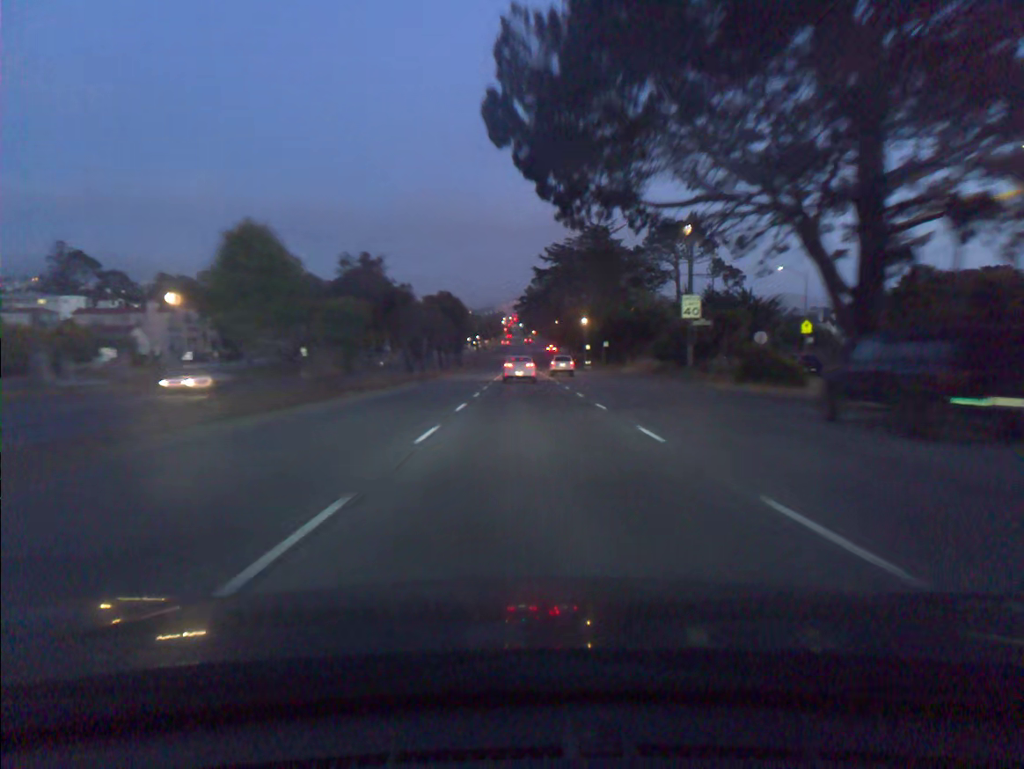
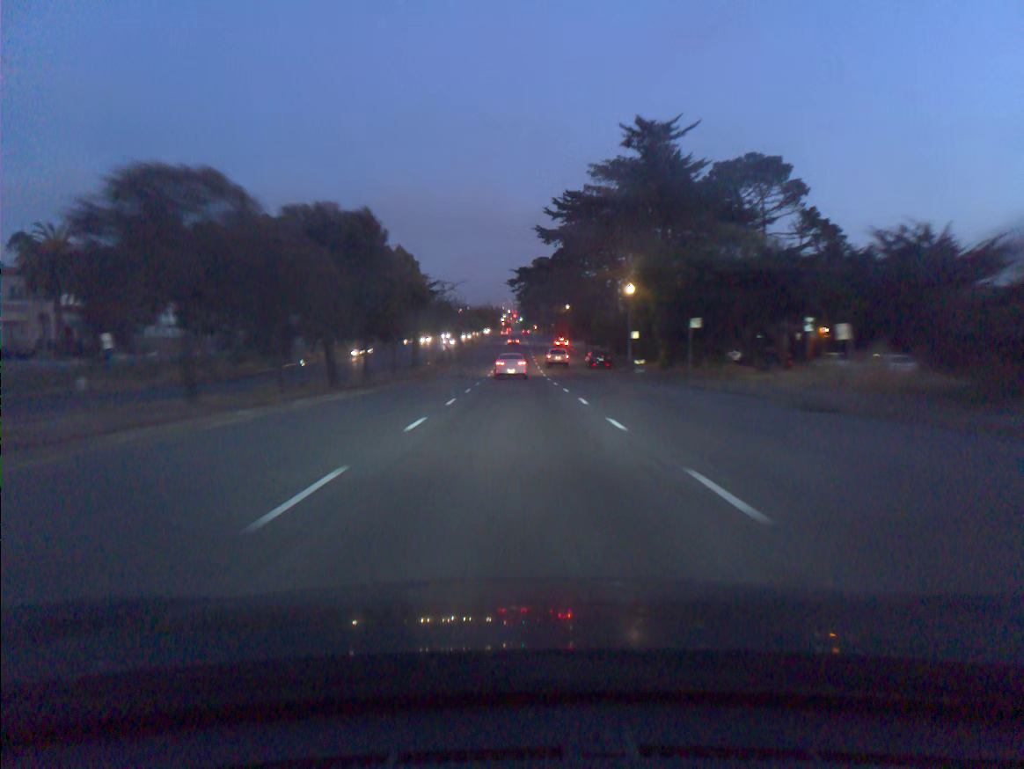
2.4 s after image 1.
(+0.3, +42.6) m; 0°
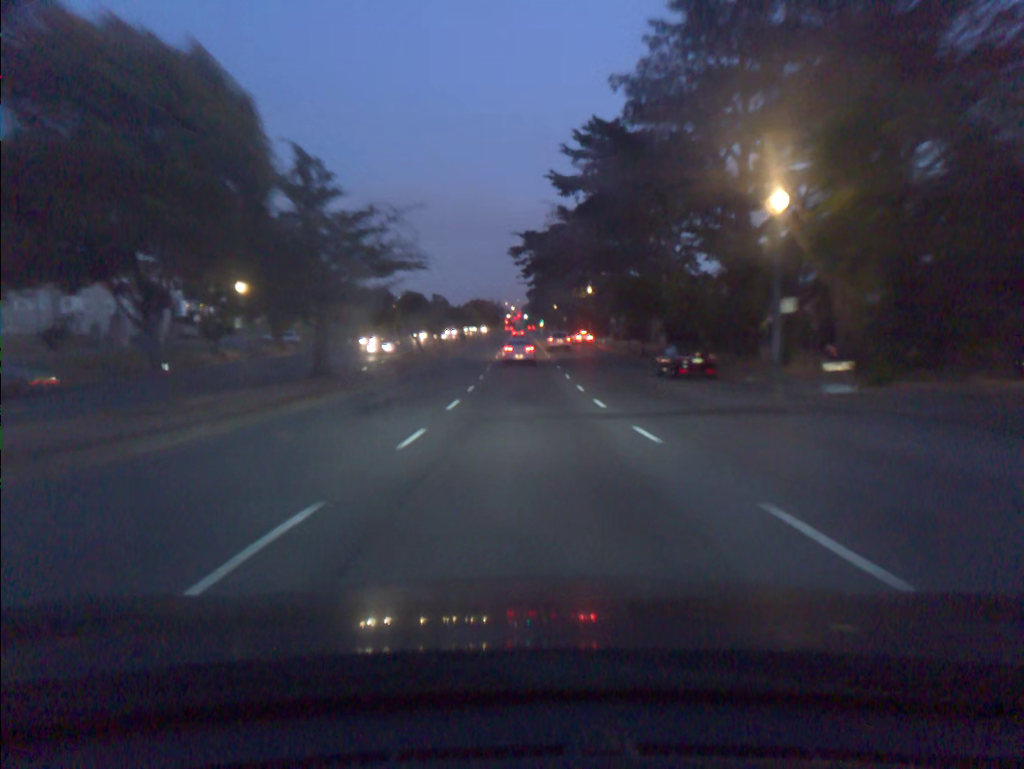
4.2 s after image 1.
(-0.2, +31.7) m; 0°
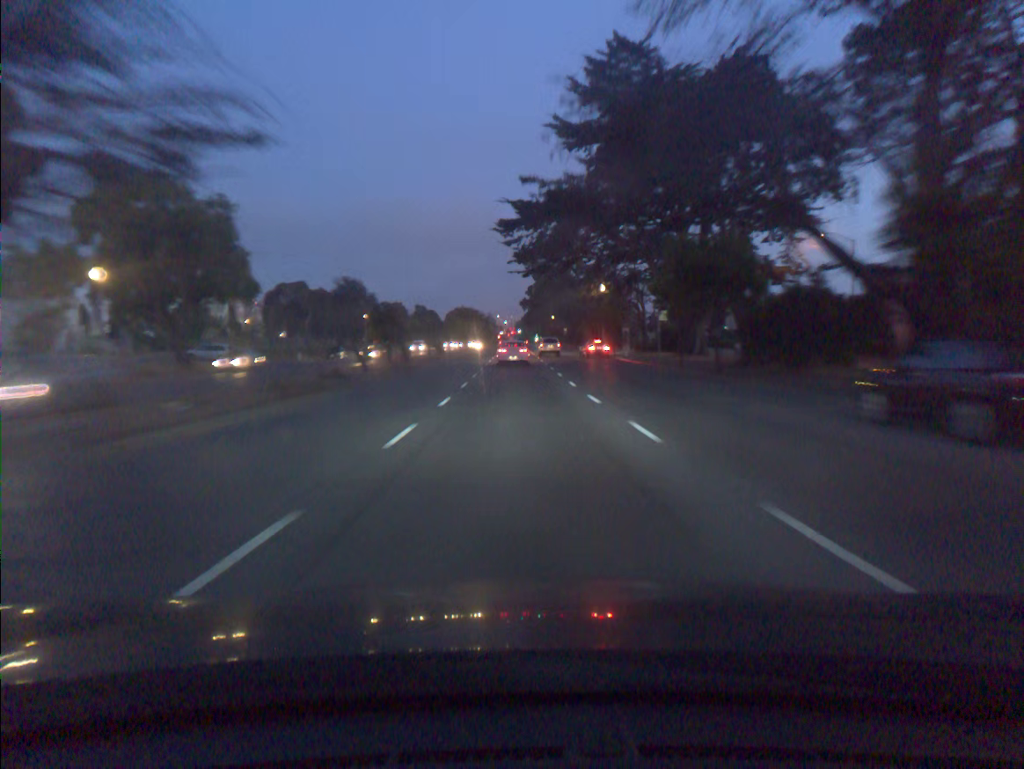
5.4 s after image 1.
(+0.1, +21.1) m; +1°
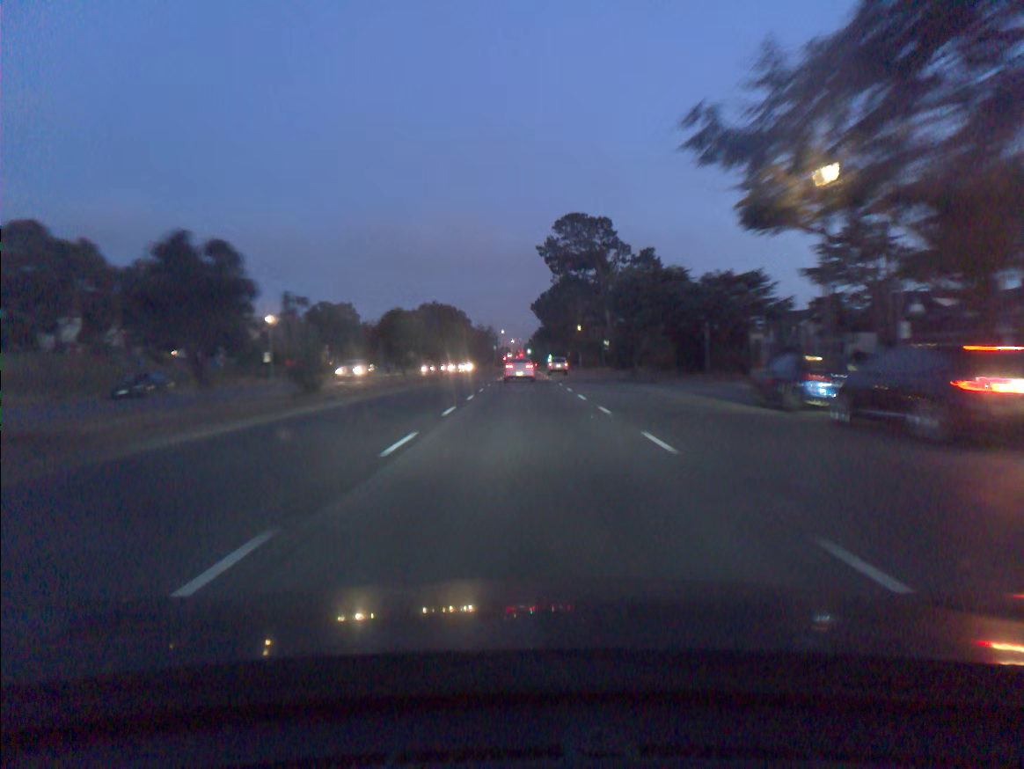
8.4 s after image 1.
(-0.3, +52.1) m; -1°
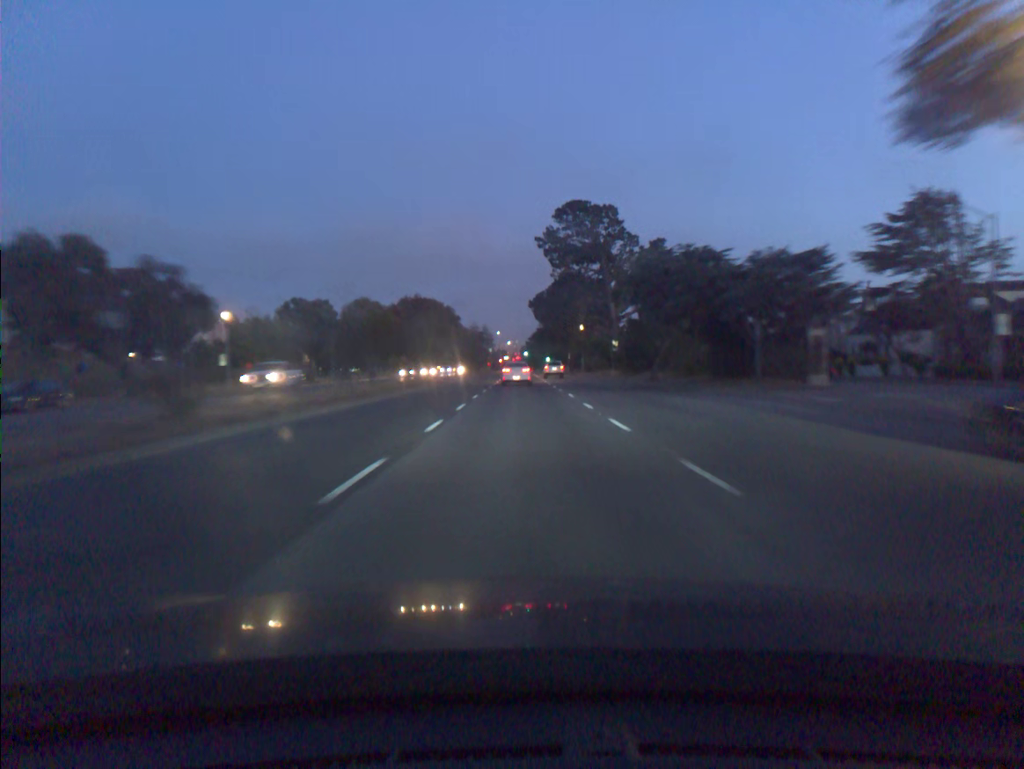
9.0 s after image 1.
(0.0, +10.3) m; 0°
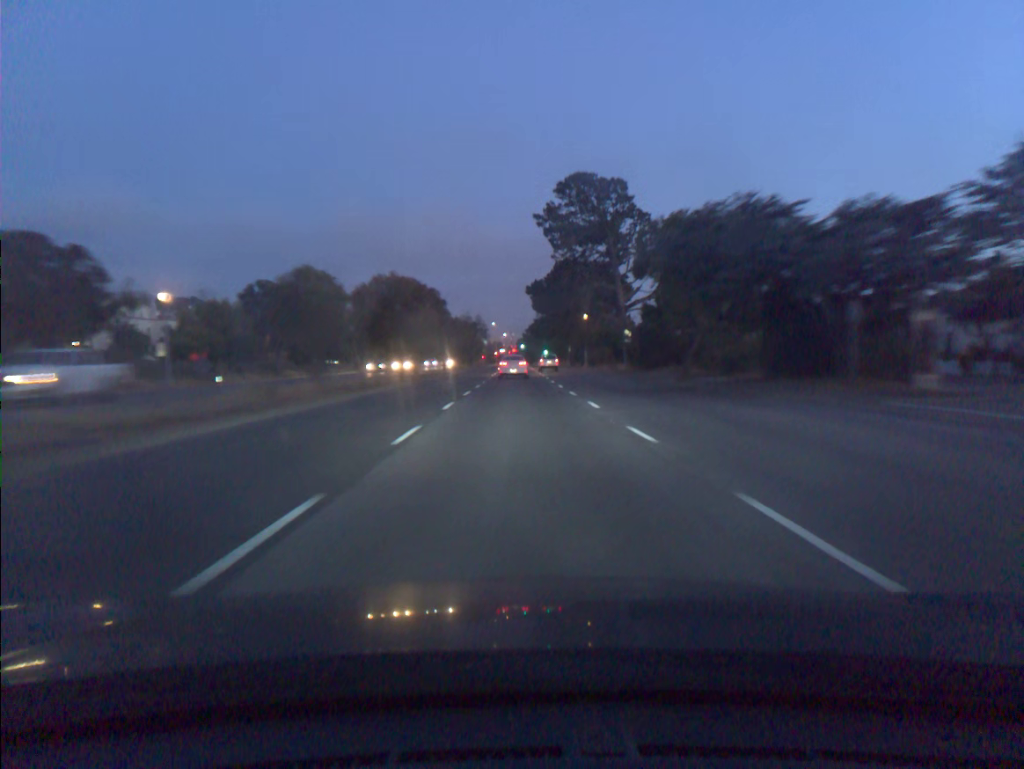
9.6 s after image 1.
(0.0, +10.3) m; 0°
